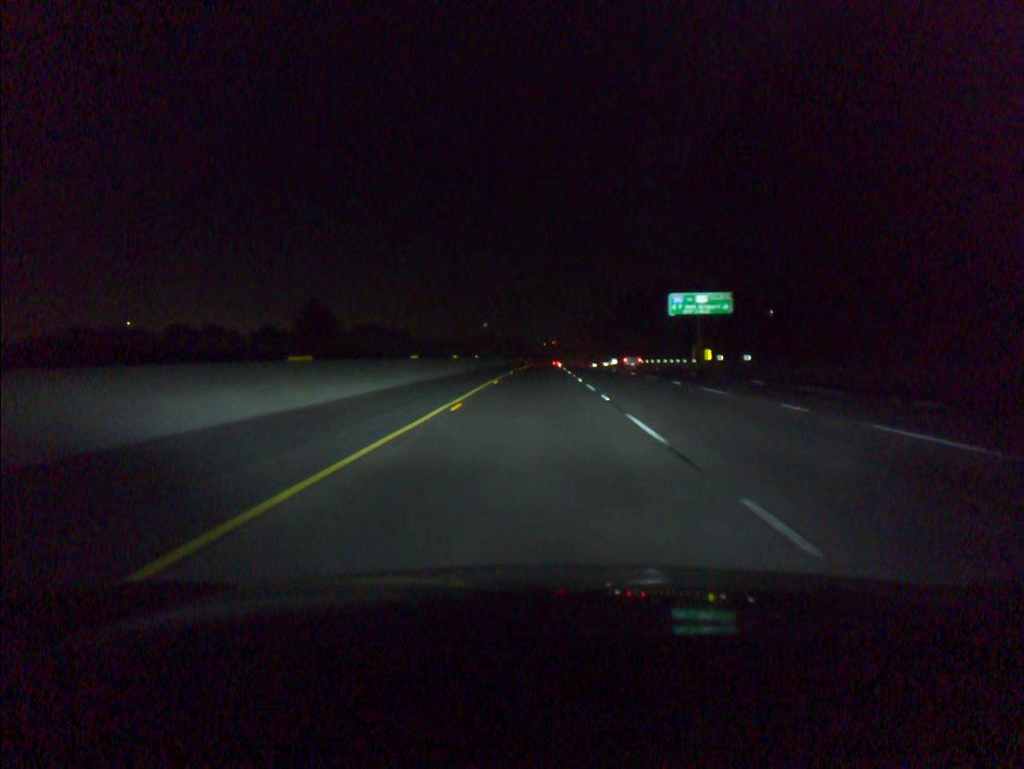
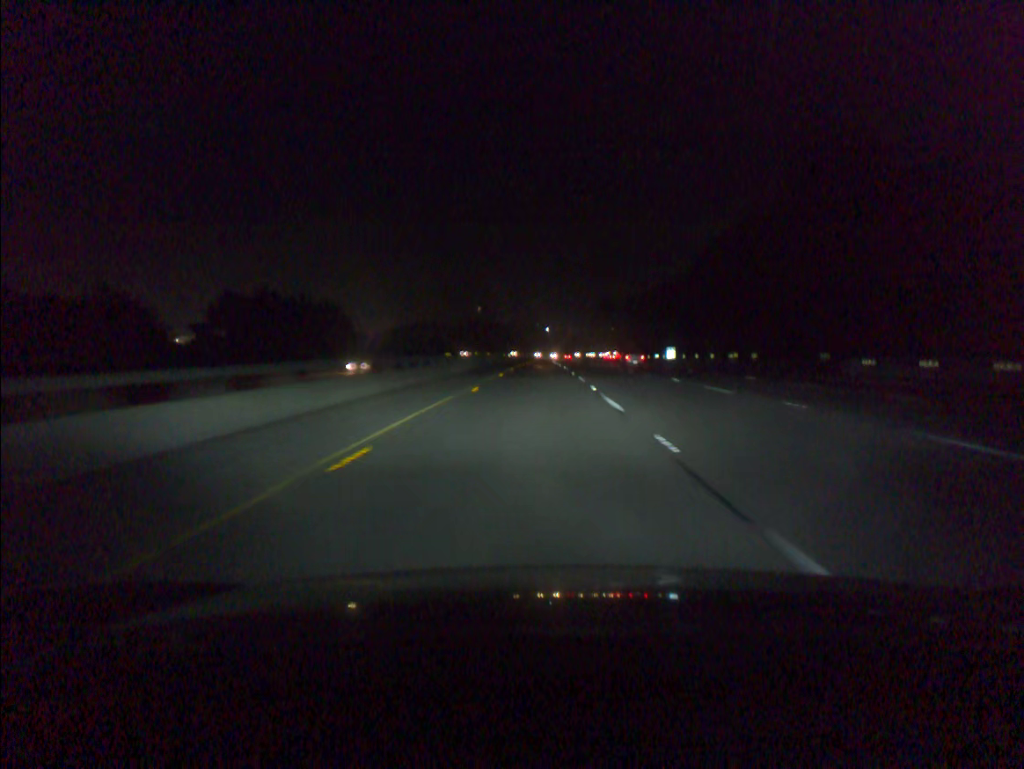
(+0.3, +101.7) m; 0°
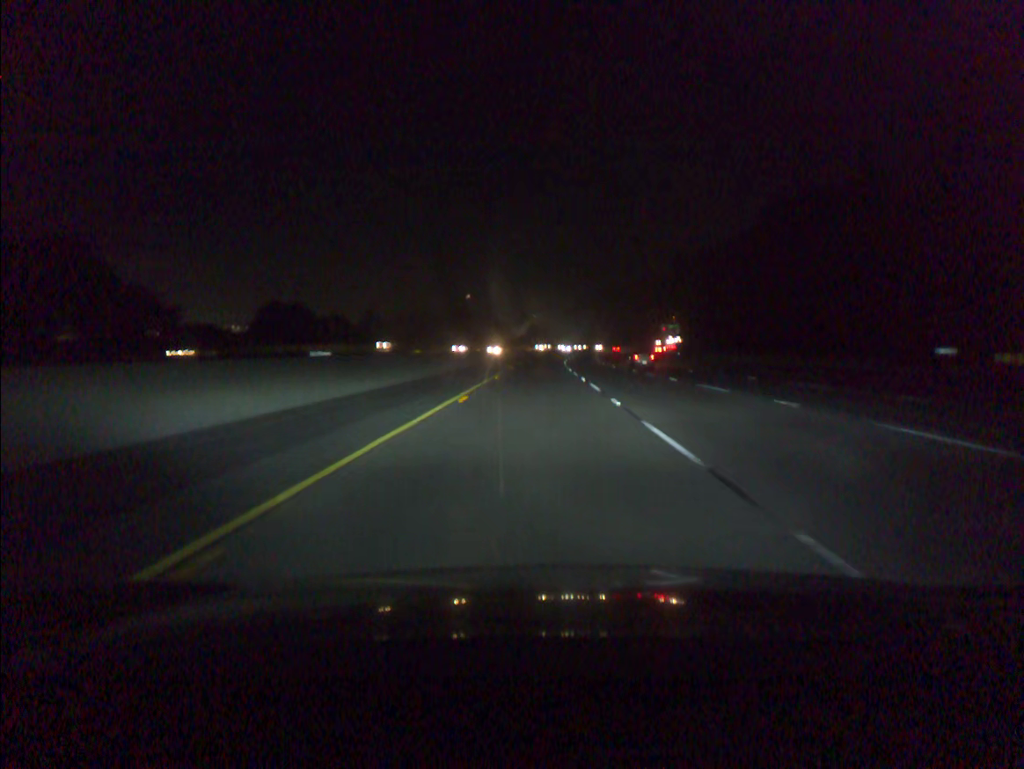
(0.0, +101.5) m; 0°
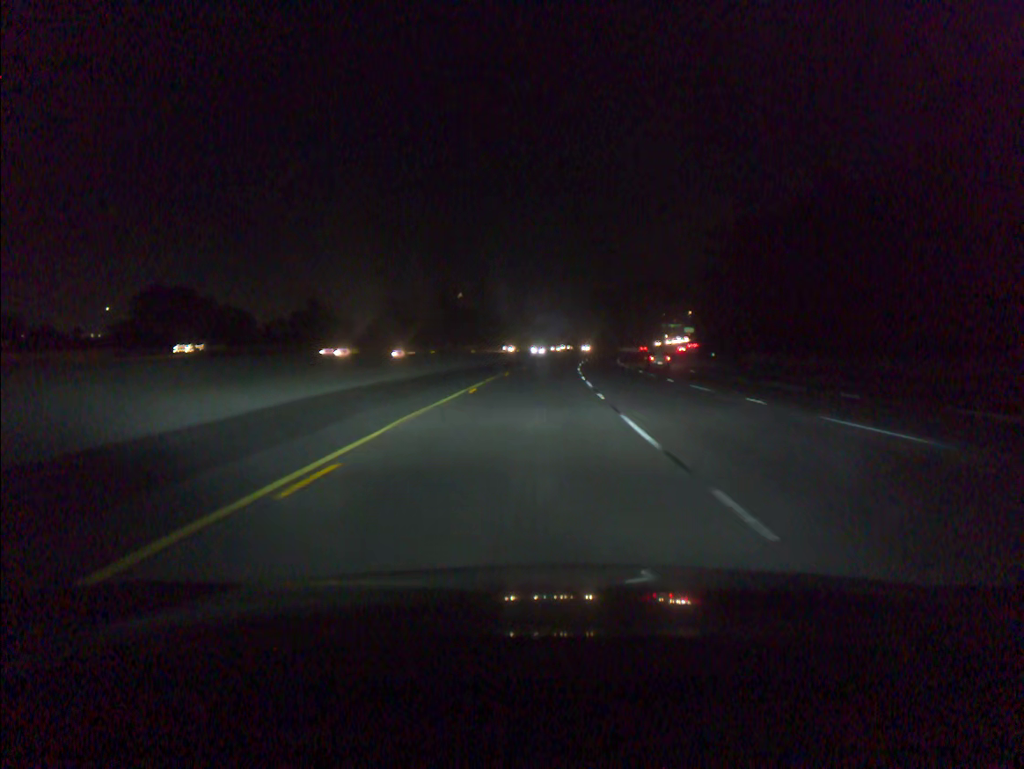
(+0.2, +40.7) m; 0°
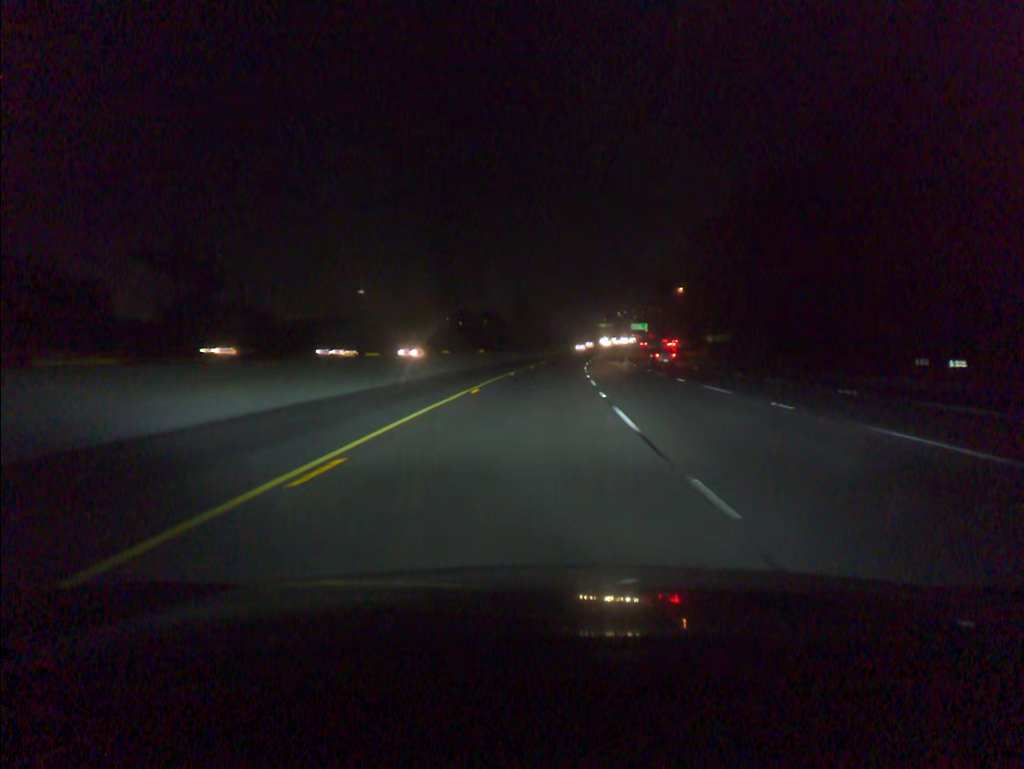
(+4.5, +101.5) m; +6°
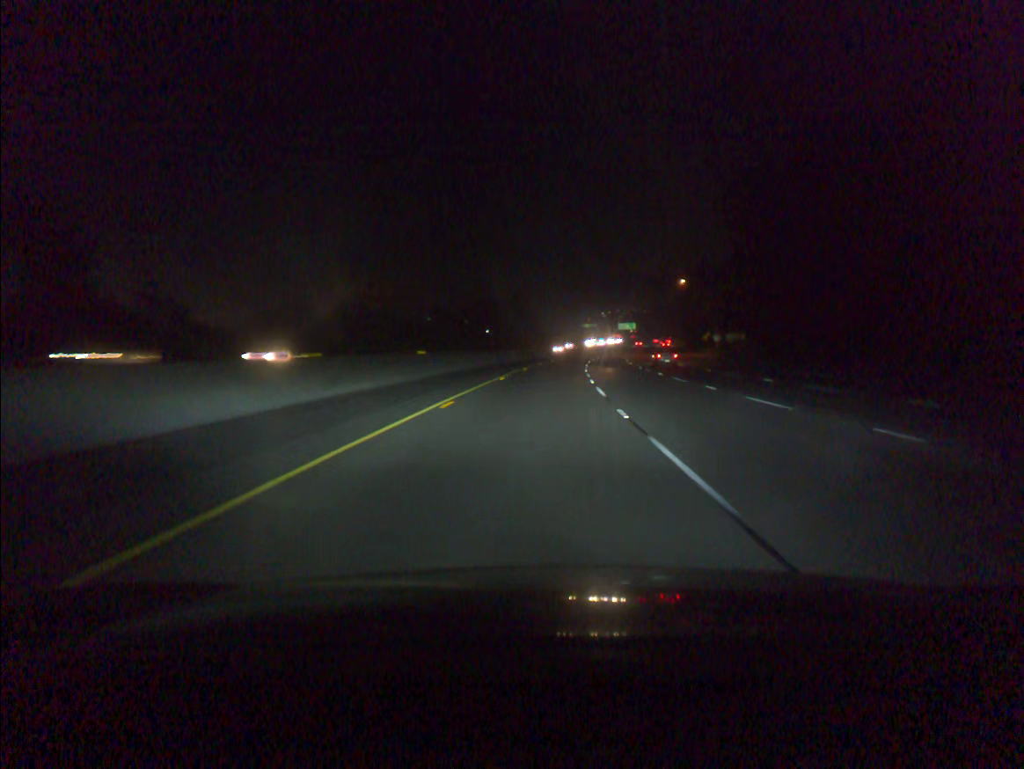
(+0.2, +20.3) m; +1°
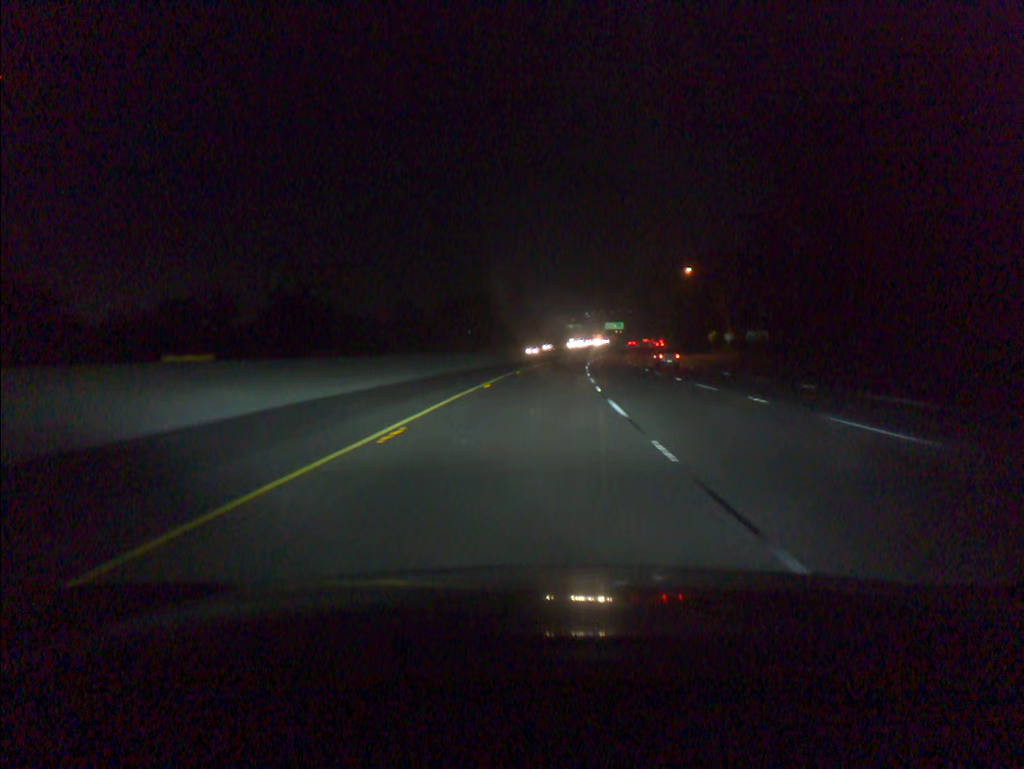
(+0.2, +20.3) m; +1°
